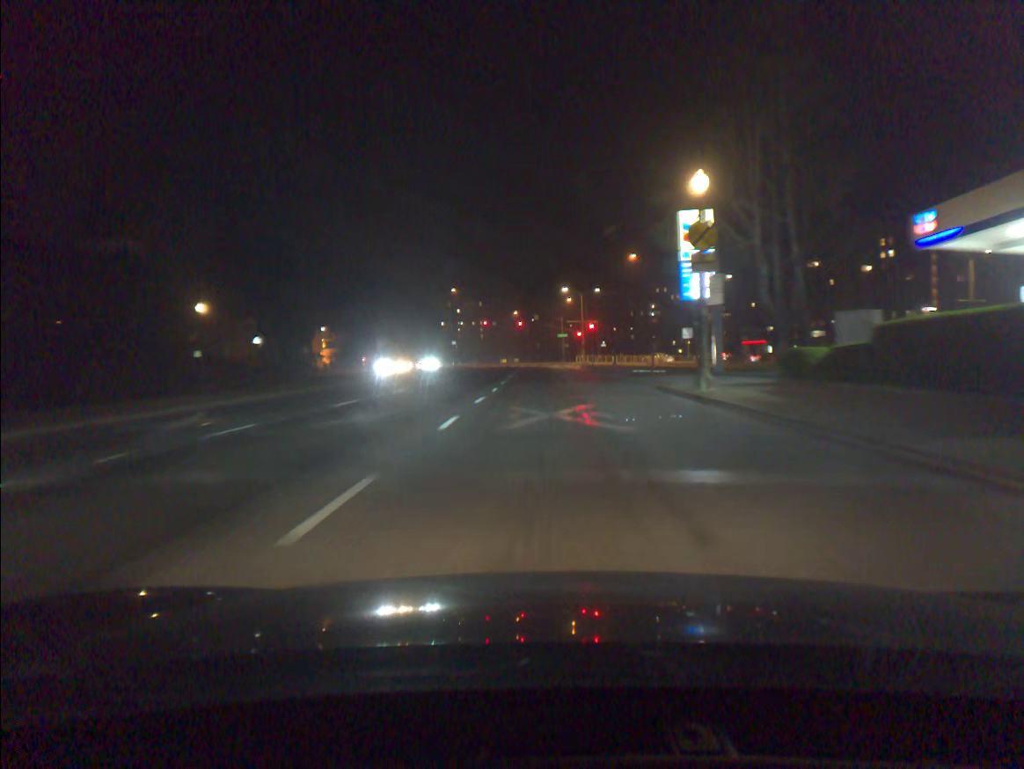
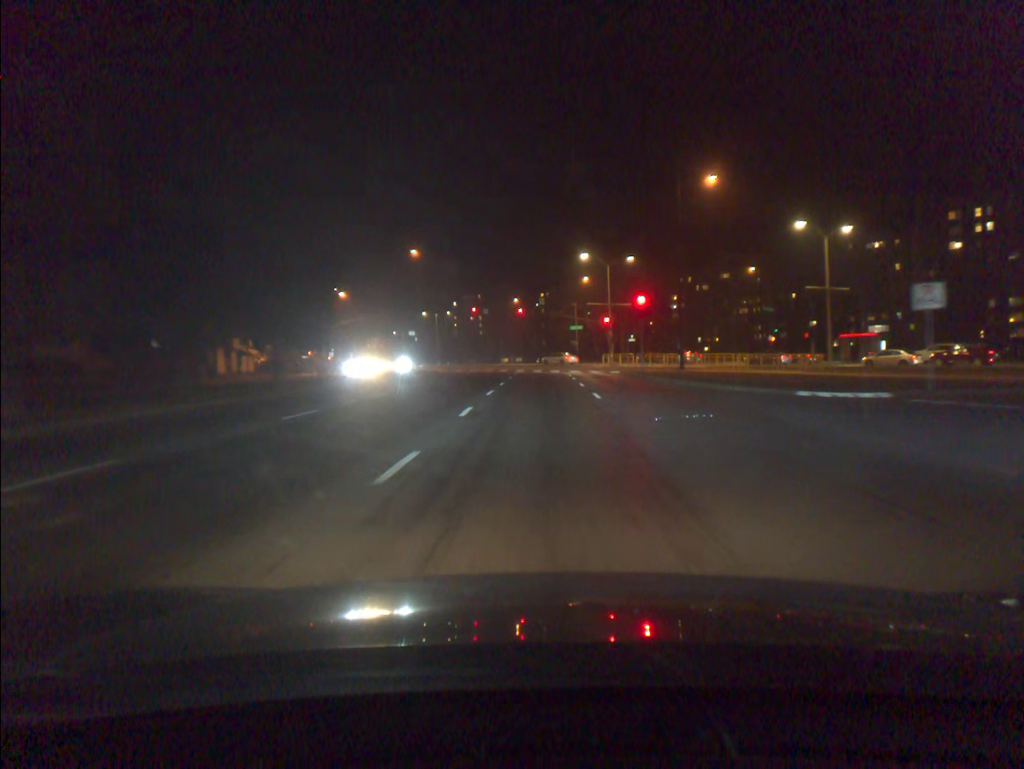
(-0.2, +35.6) m; 0°
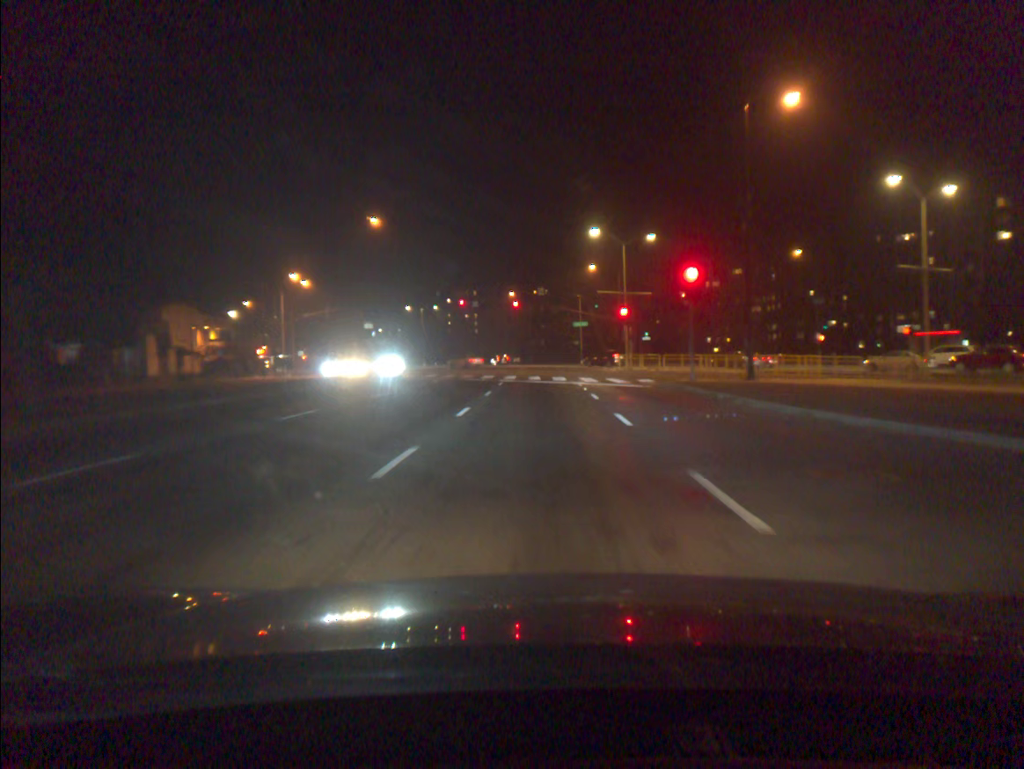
(+0.1, +15.1) m; 0°
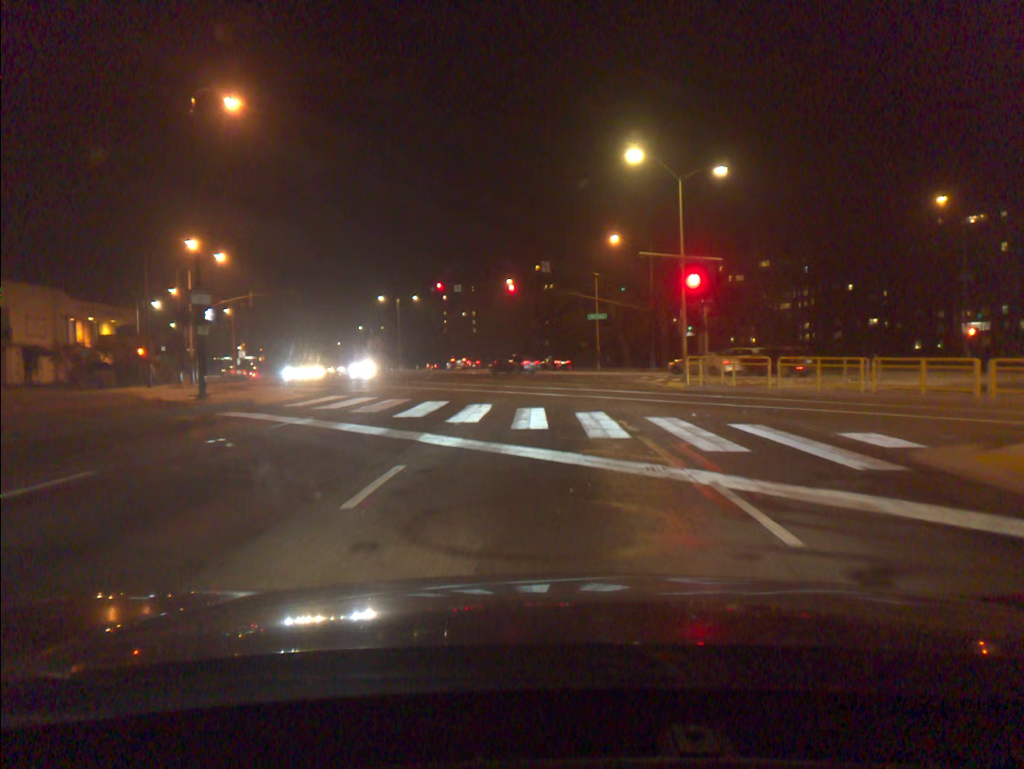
(-0.1, +24.0) m; 0°
